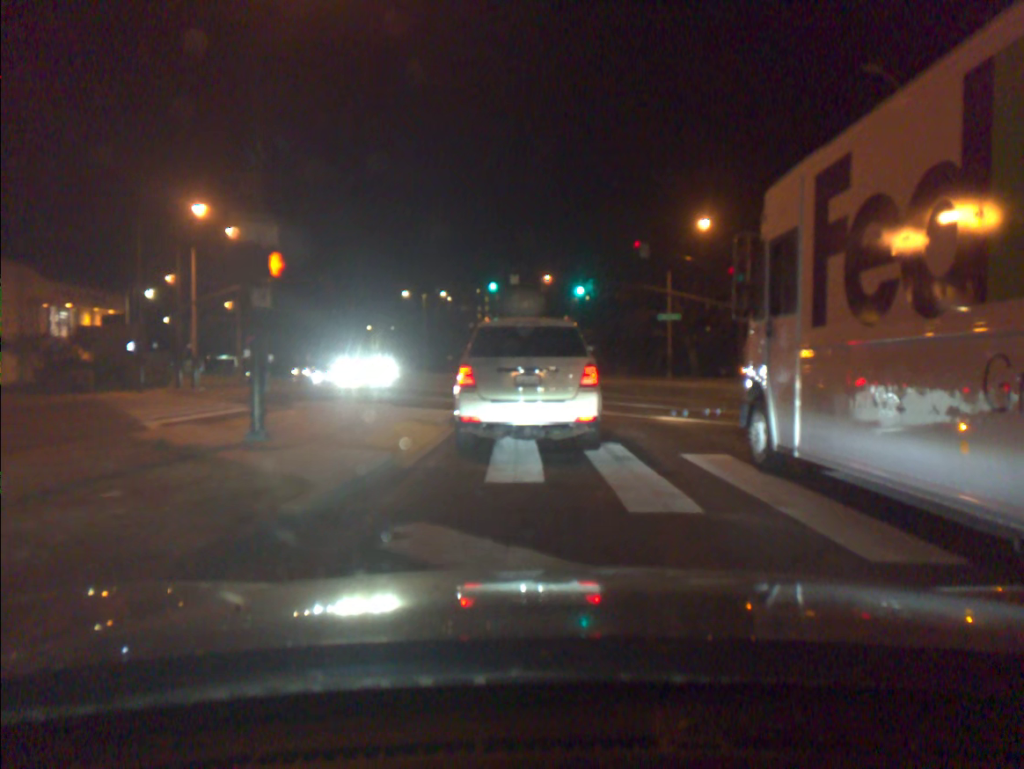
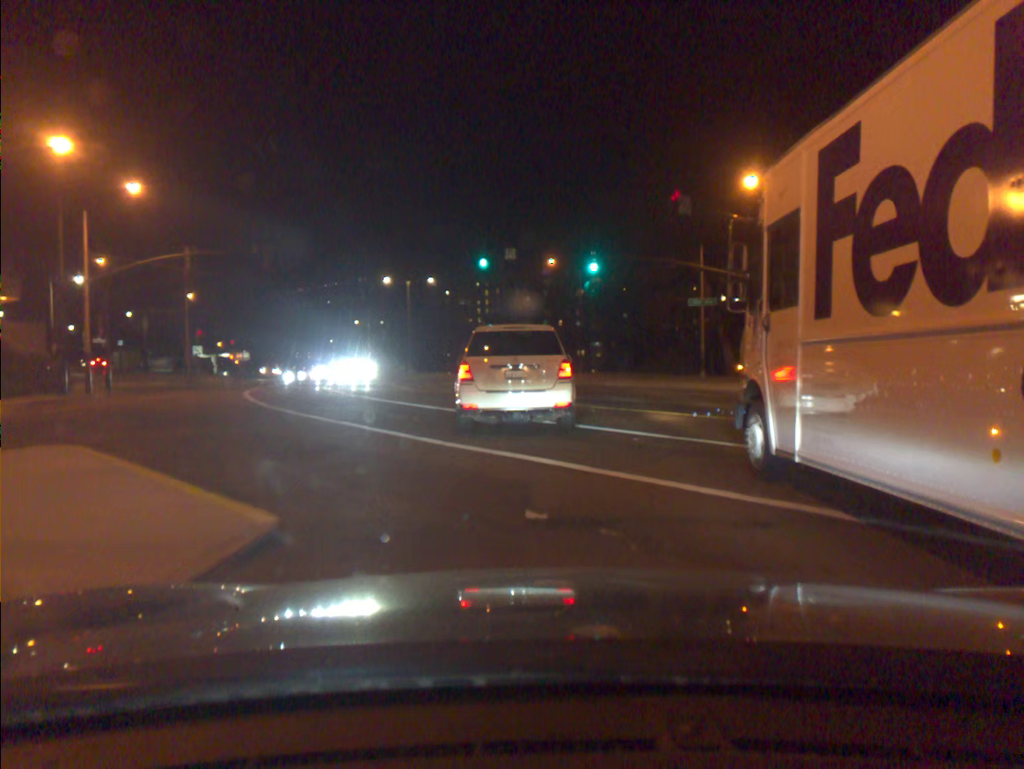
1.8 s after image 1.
(-0.1, +11.7) m; 0°
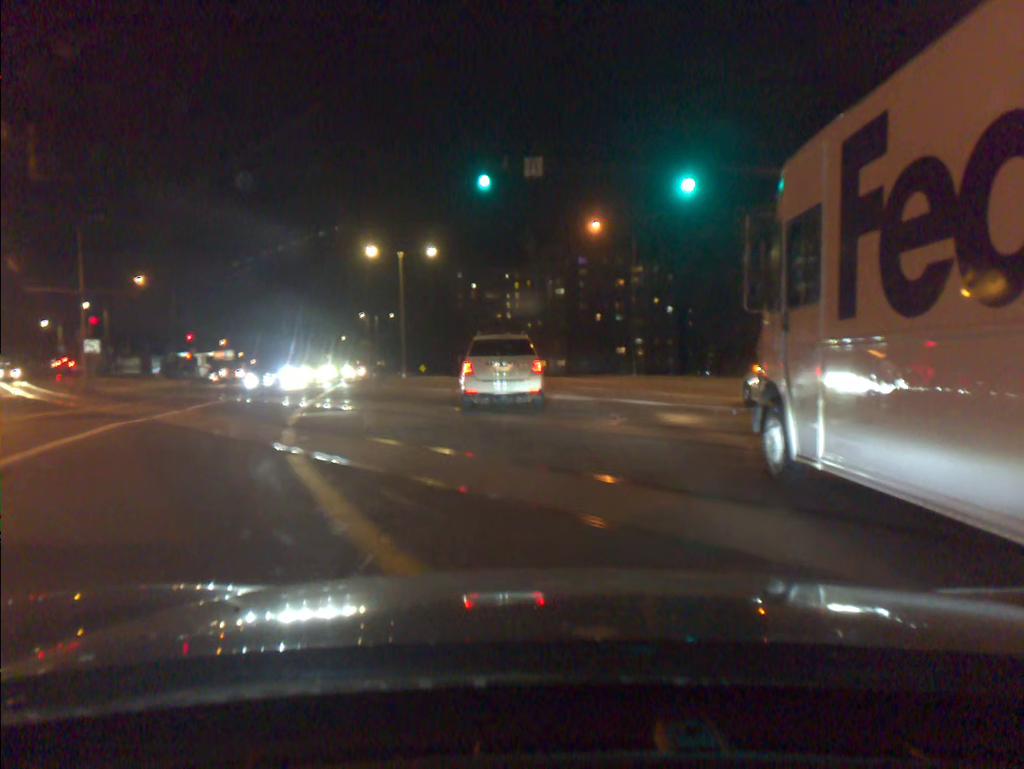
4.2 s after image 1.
(-0.5, +20.4) m; -3°
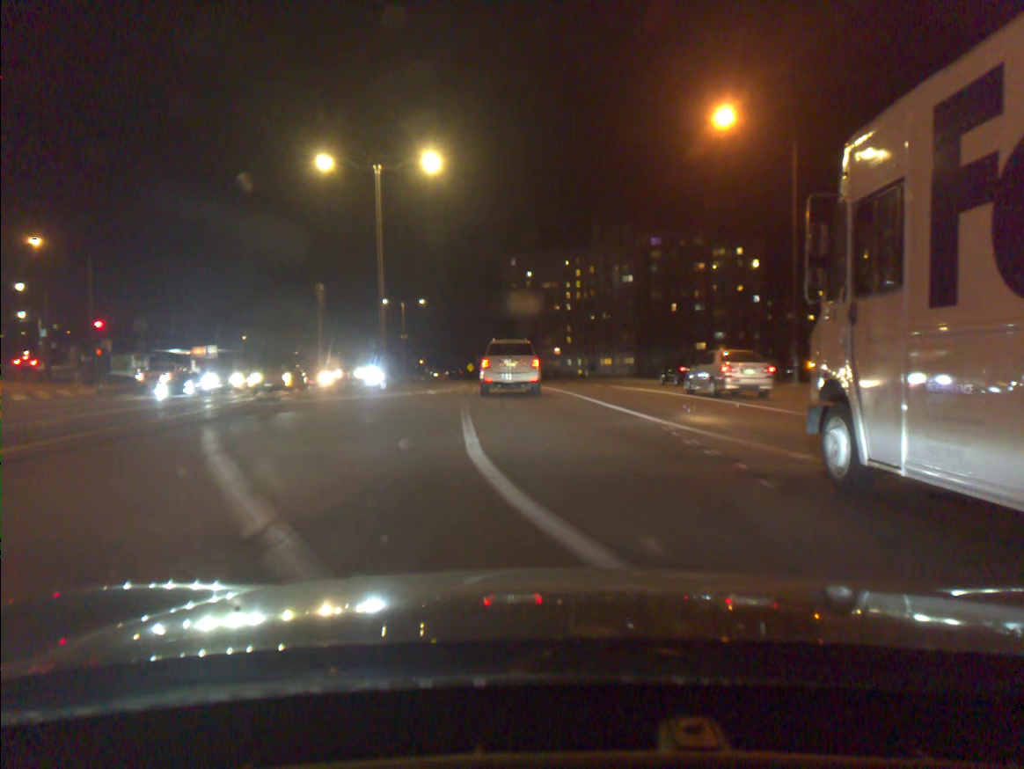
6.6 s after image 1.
(-1.0, +25.5) m; -4°
